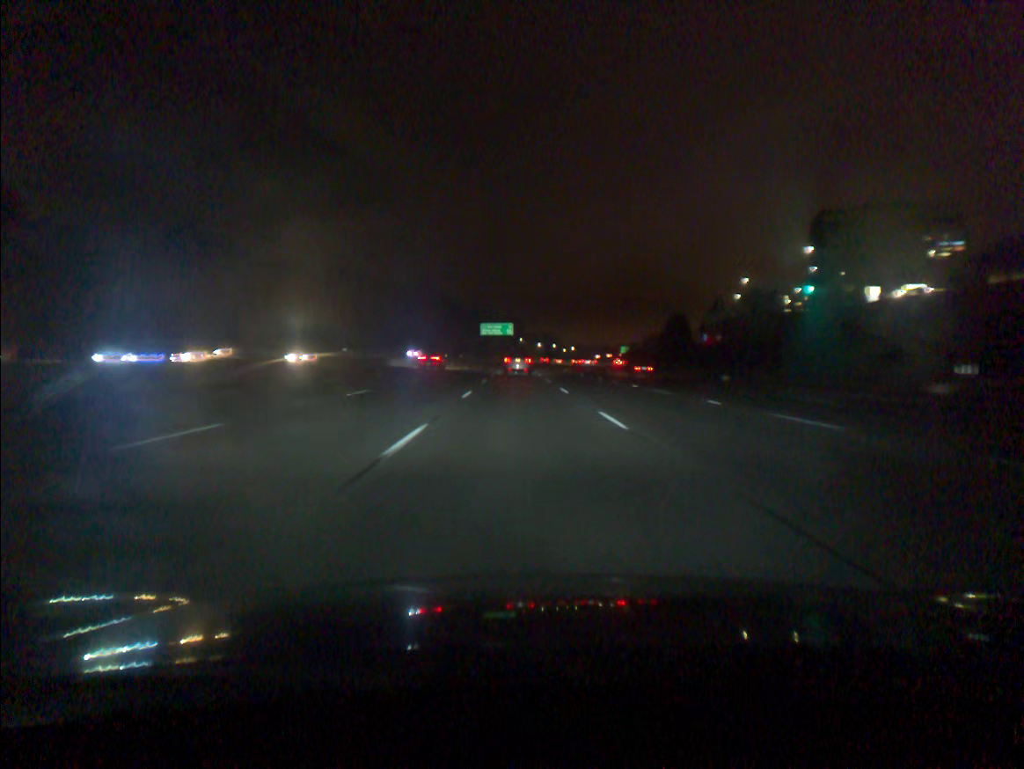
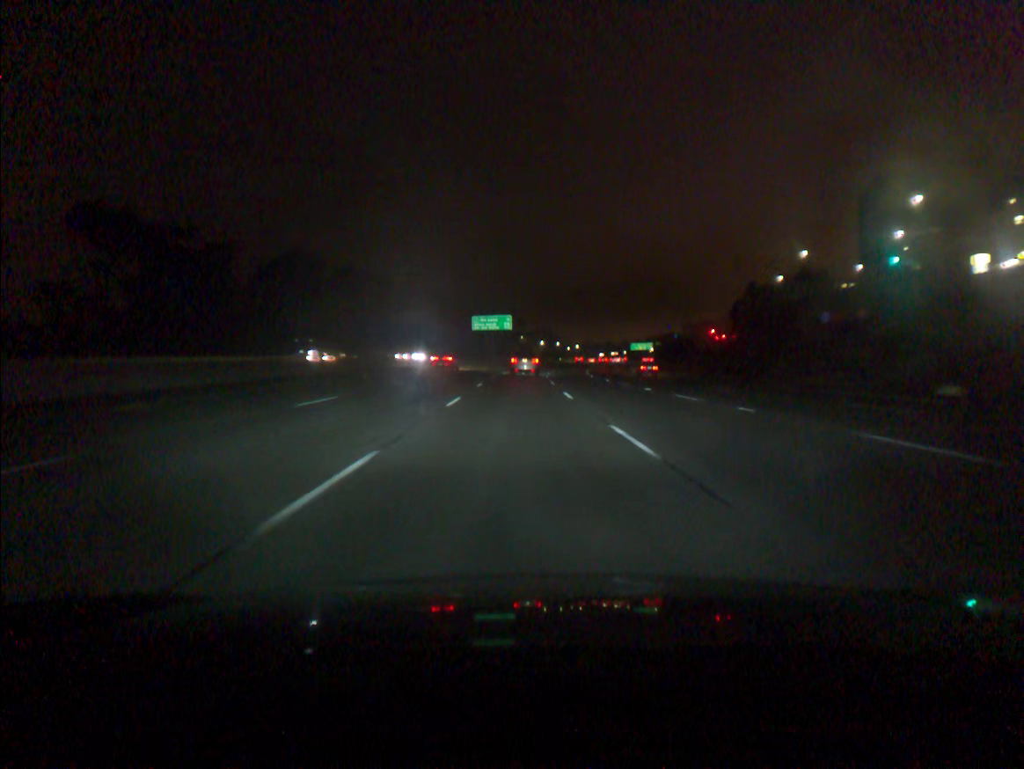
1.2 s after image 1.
(0.0, +32.9) m; 0°
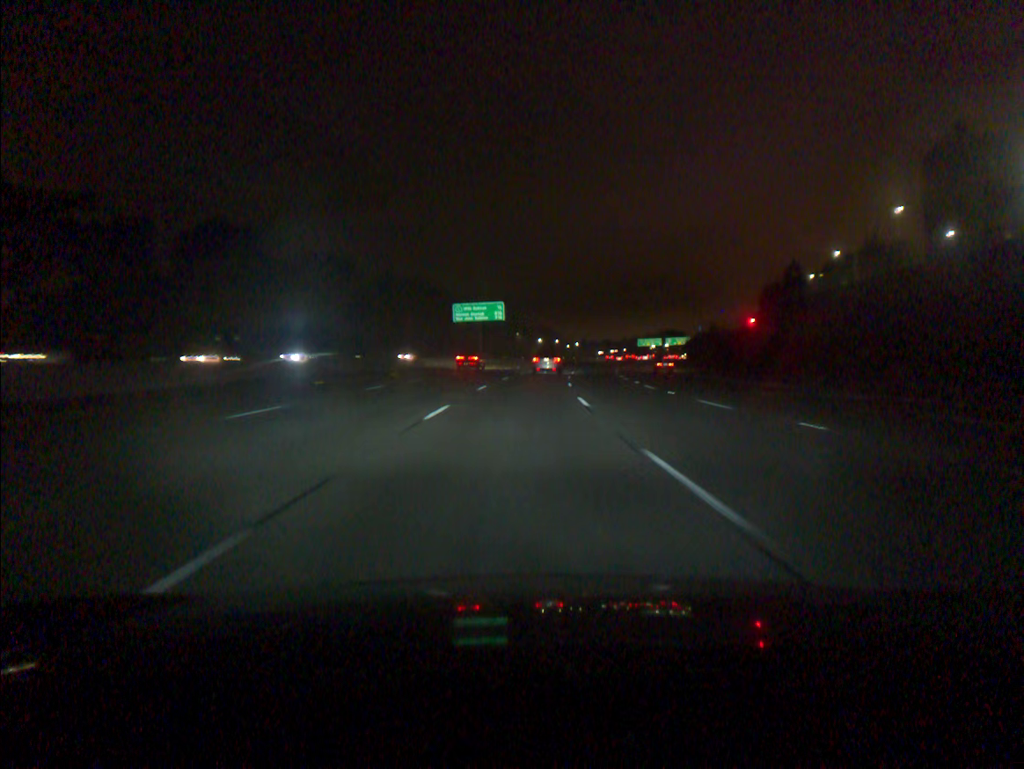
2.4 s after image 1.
(0.0, +32.7) m; 0°
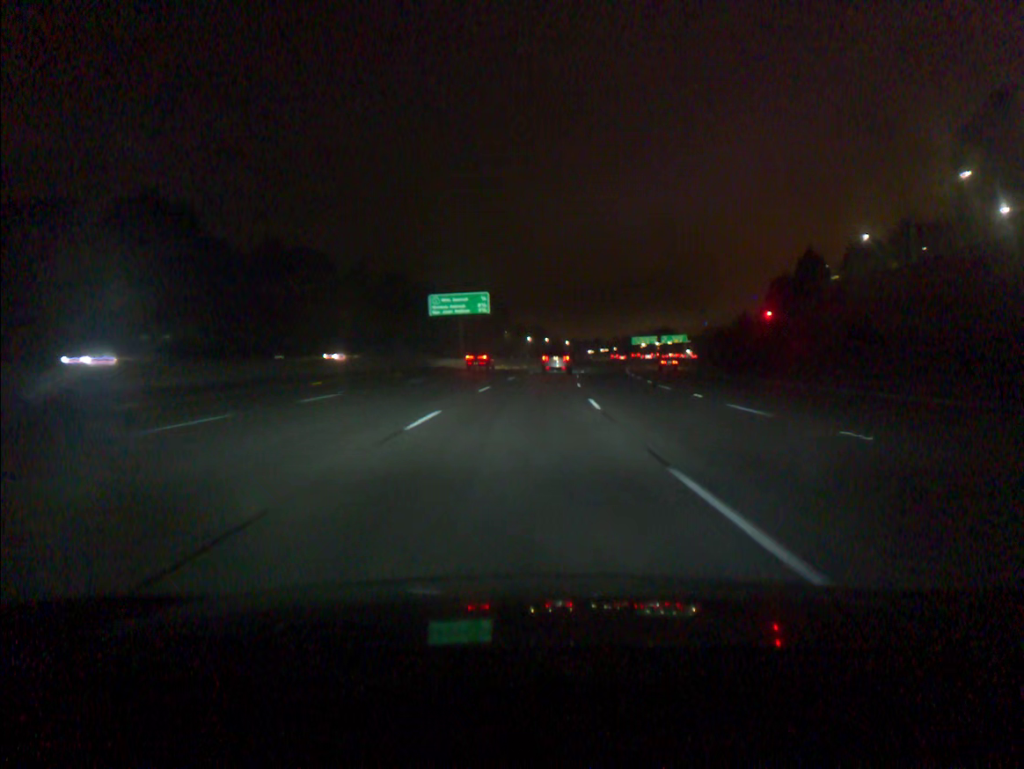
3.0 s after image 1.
(+0.1, +16.3) m; +1°
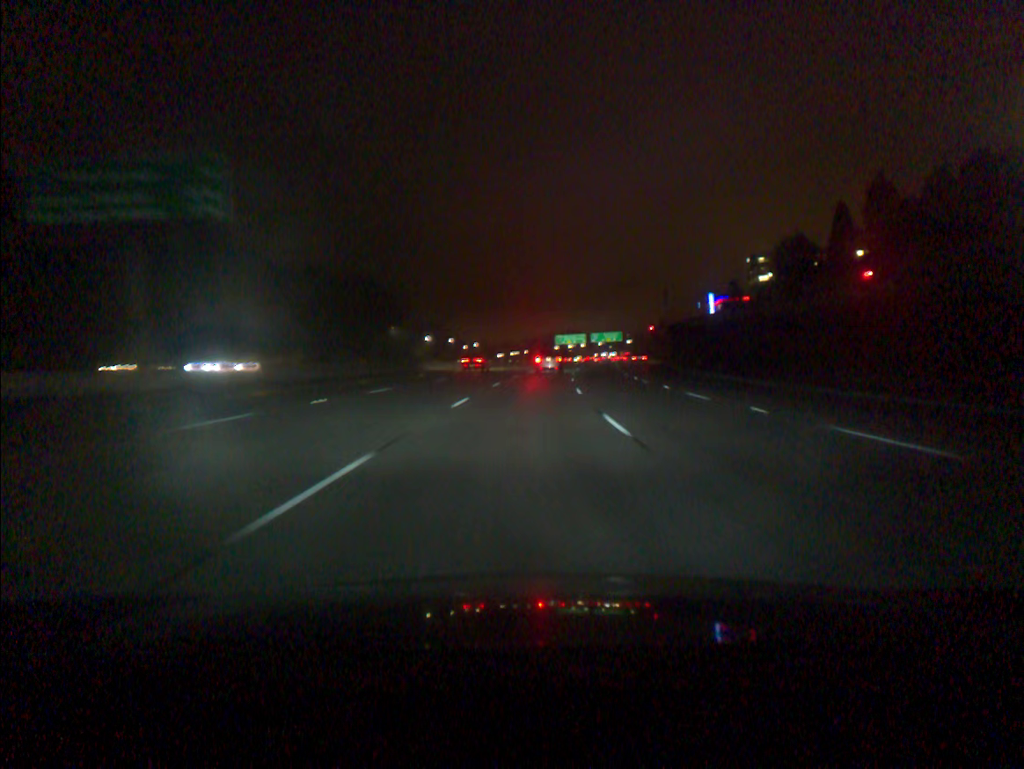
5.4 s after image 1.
(+3.5, +64.8) m; +7°
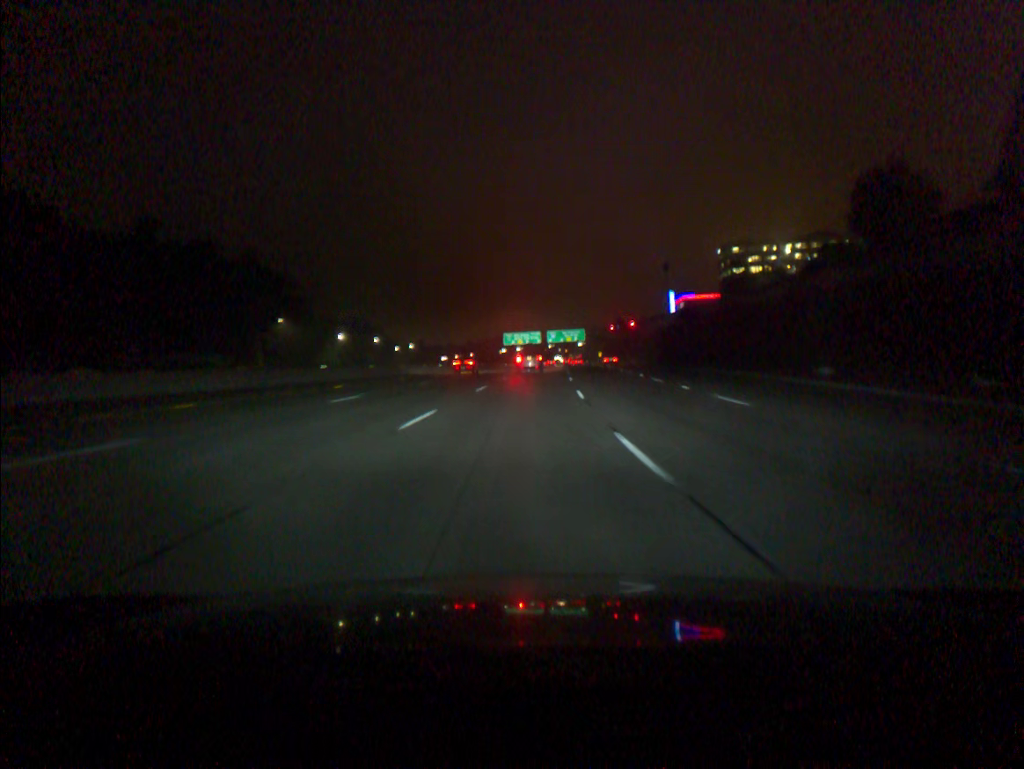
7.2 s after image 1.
(+1.8, +48.5) m; +4°
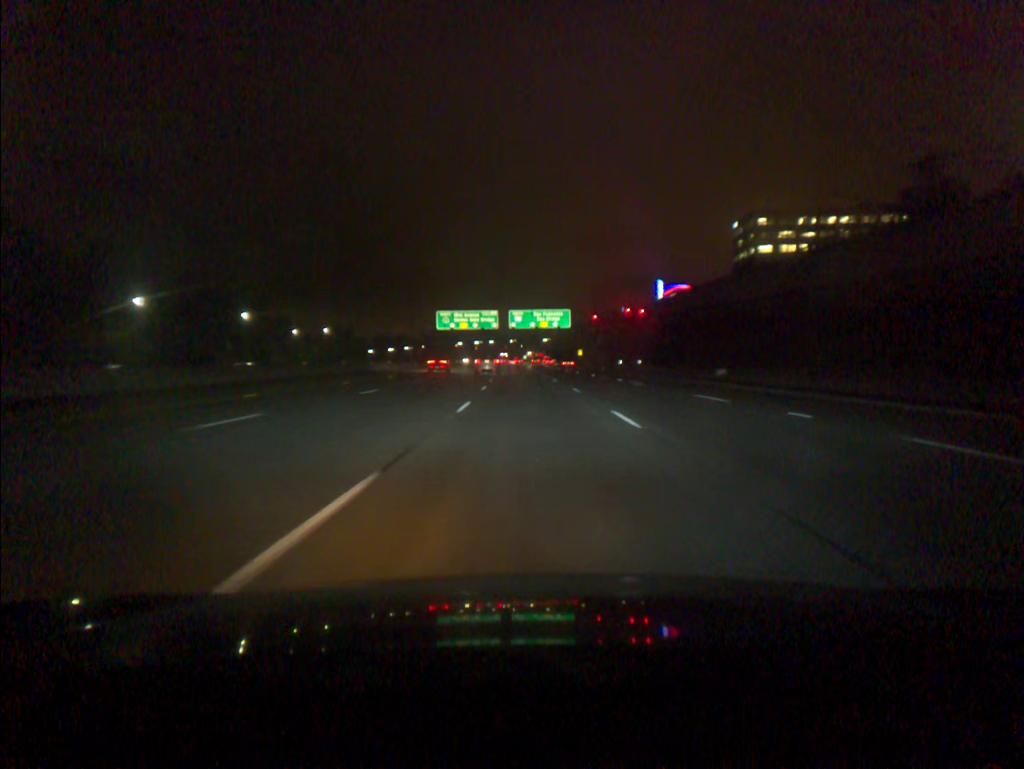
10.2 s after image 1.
(+2.9, +81.4) m; +3°
